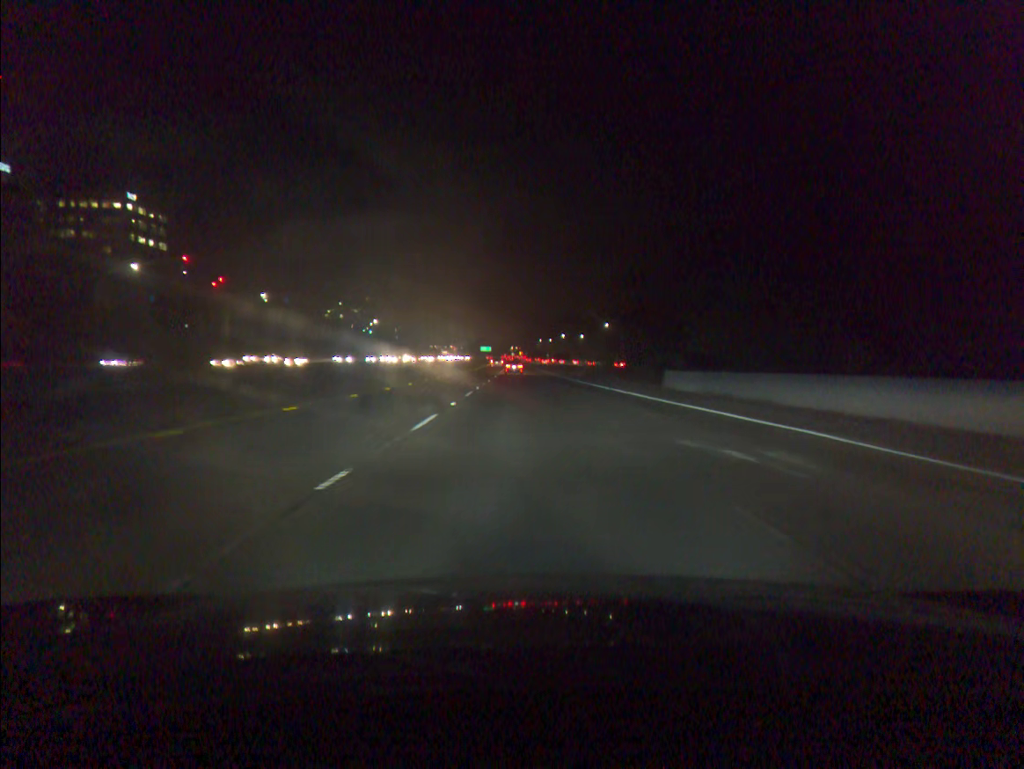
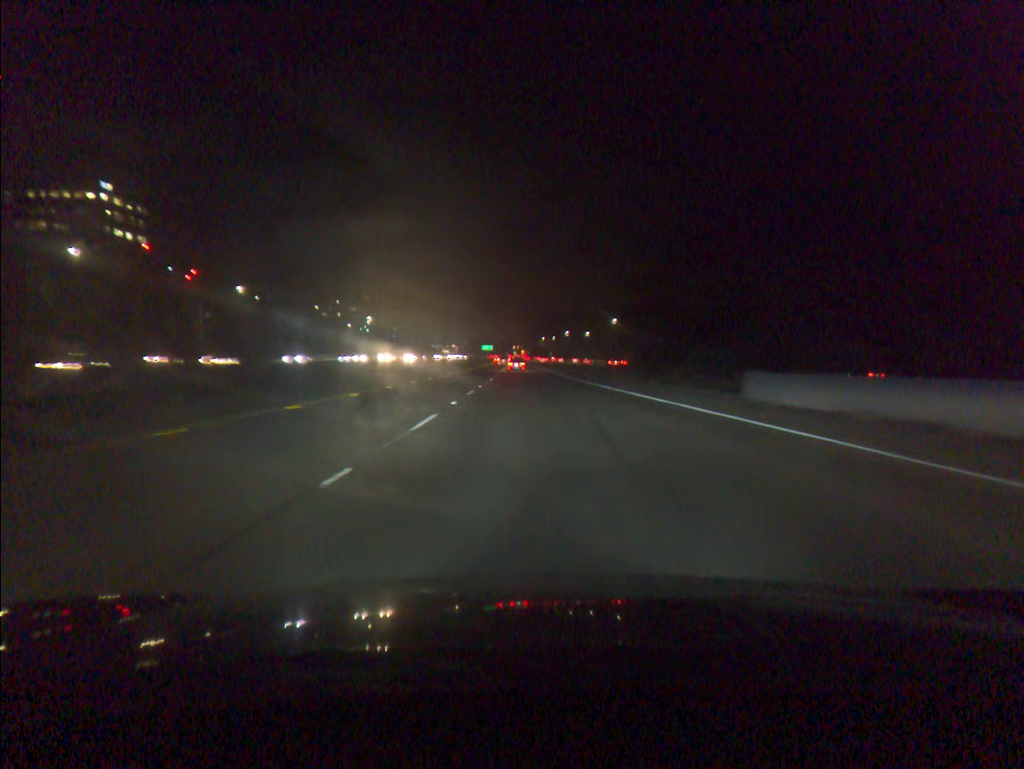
(0.0, +14.7) m; 0°
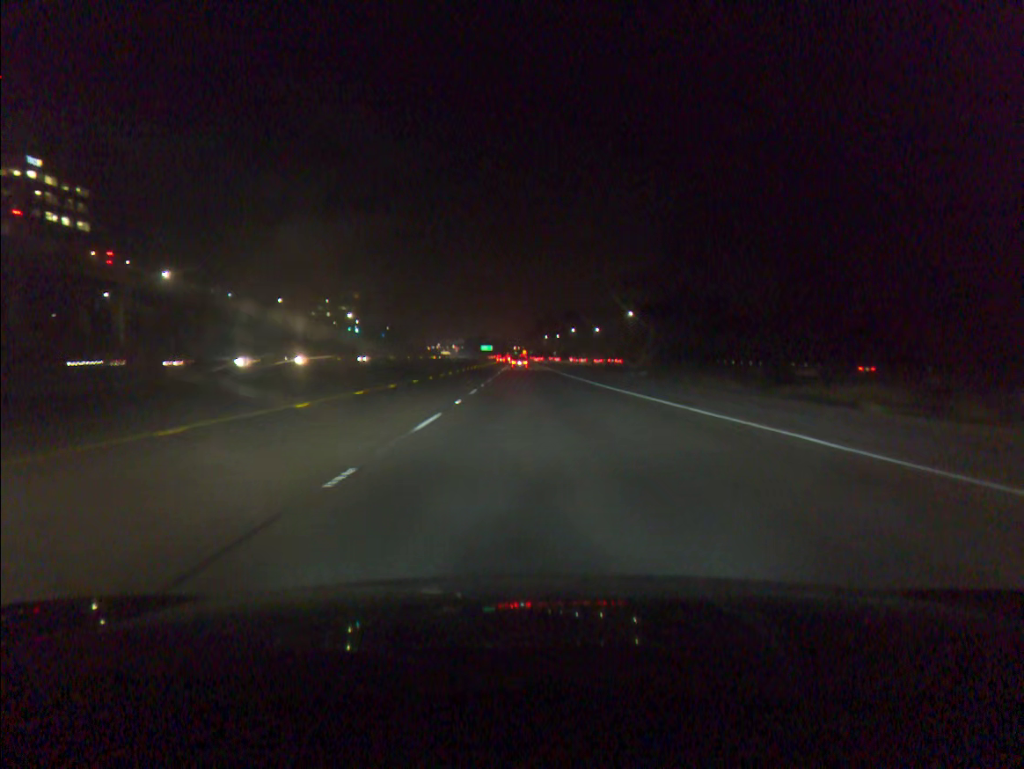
(0.0, +29.5) m; 0°
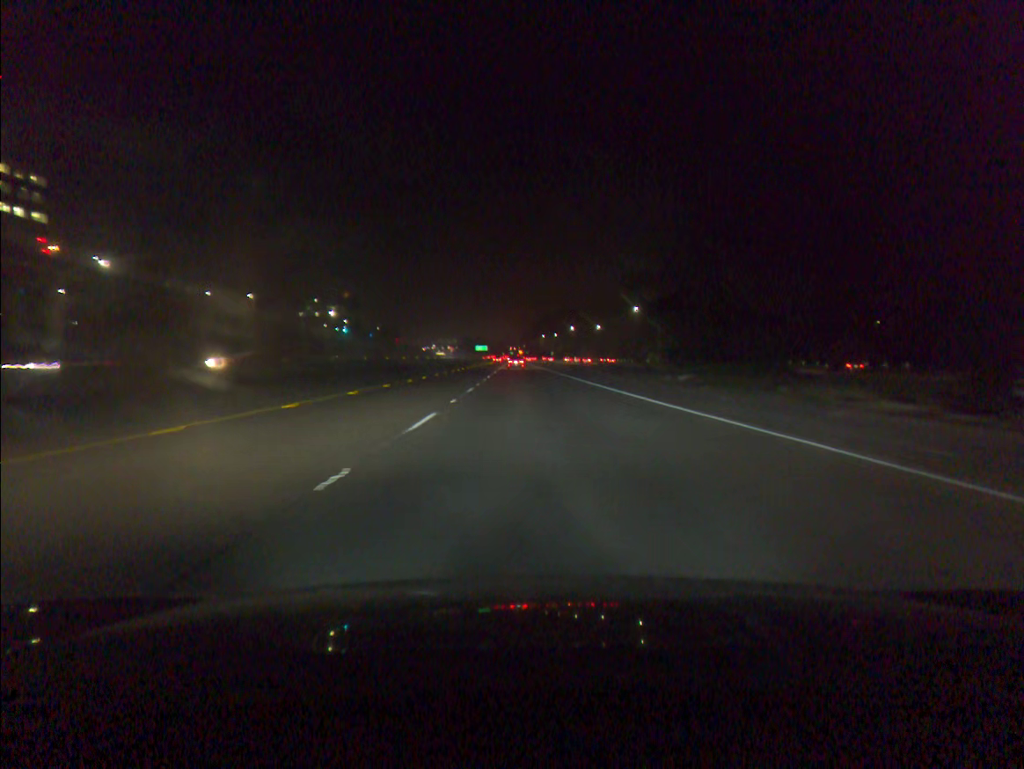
(0.0, +14.7) m; 0°
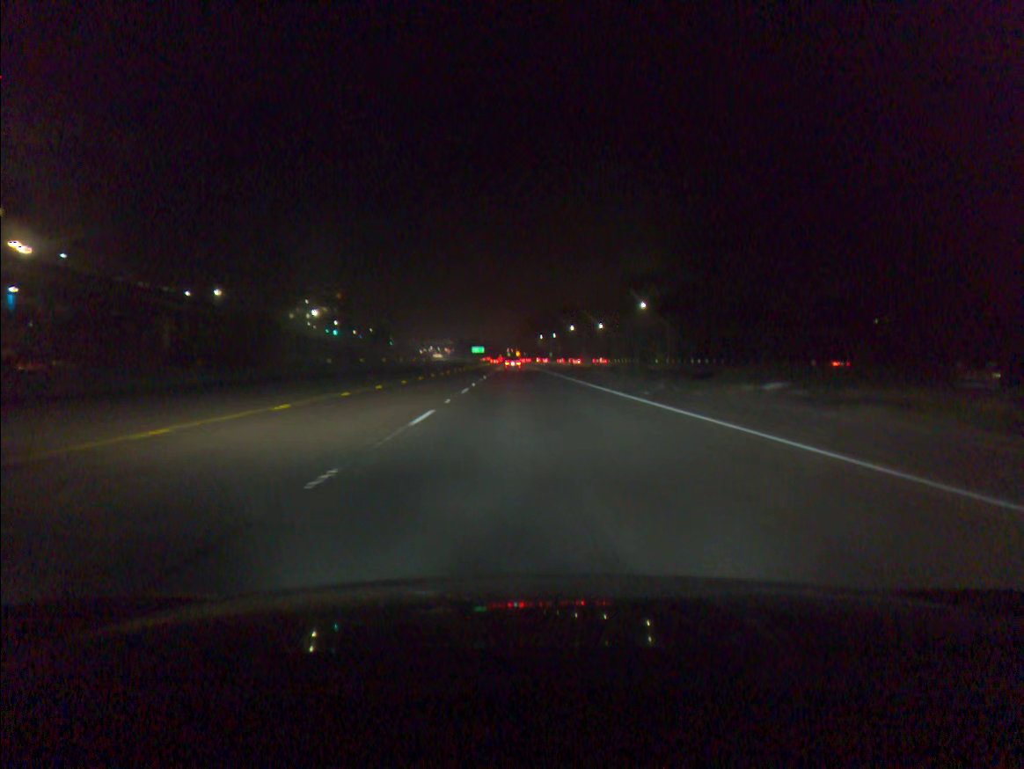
(0.0, +14.8) m; 0°
